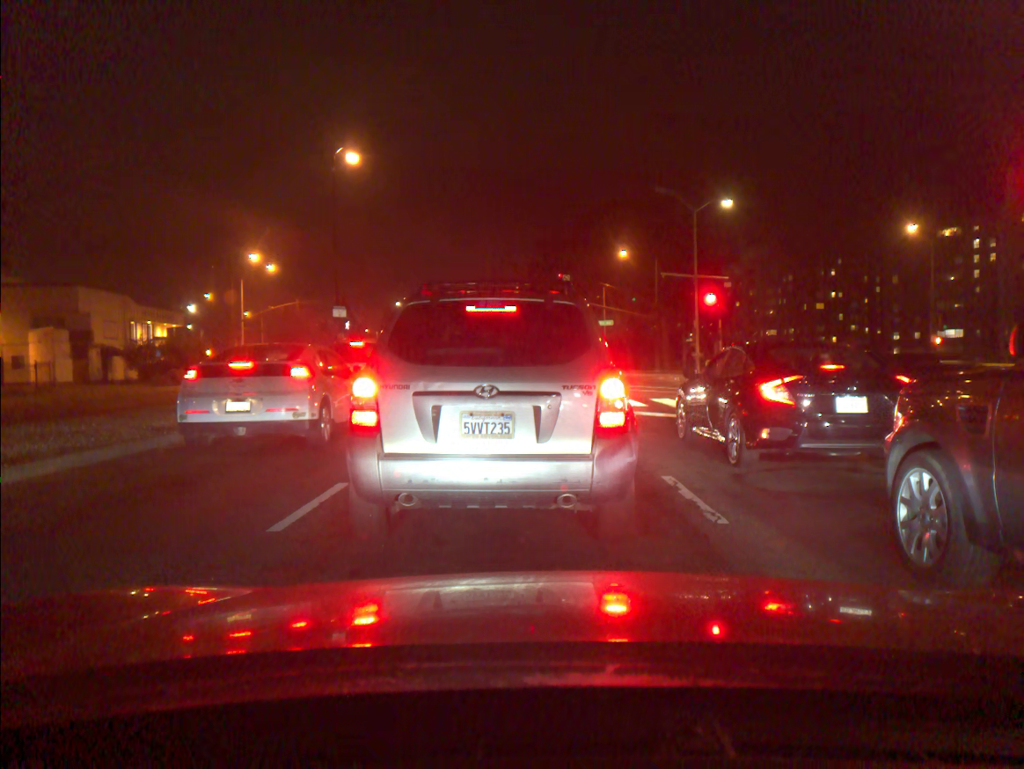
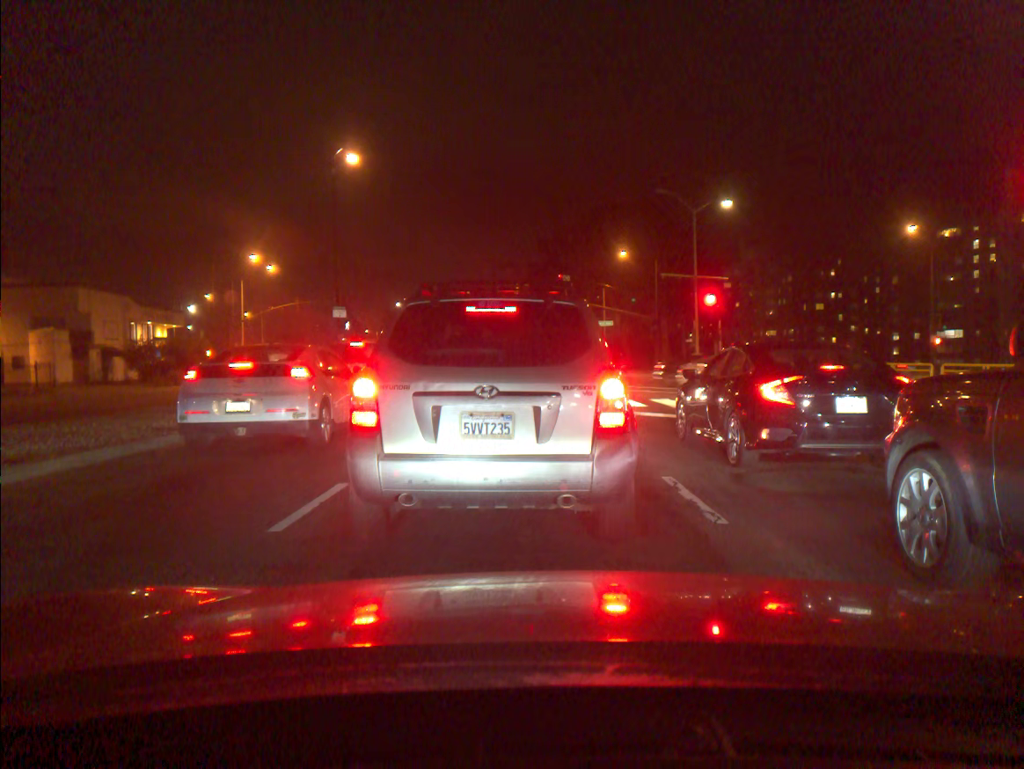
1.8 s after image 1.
(0.0, 0.0) m; -1°
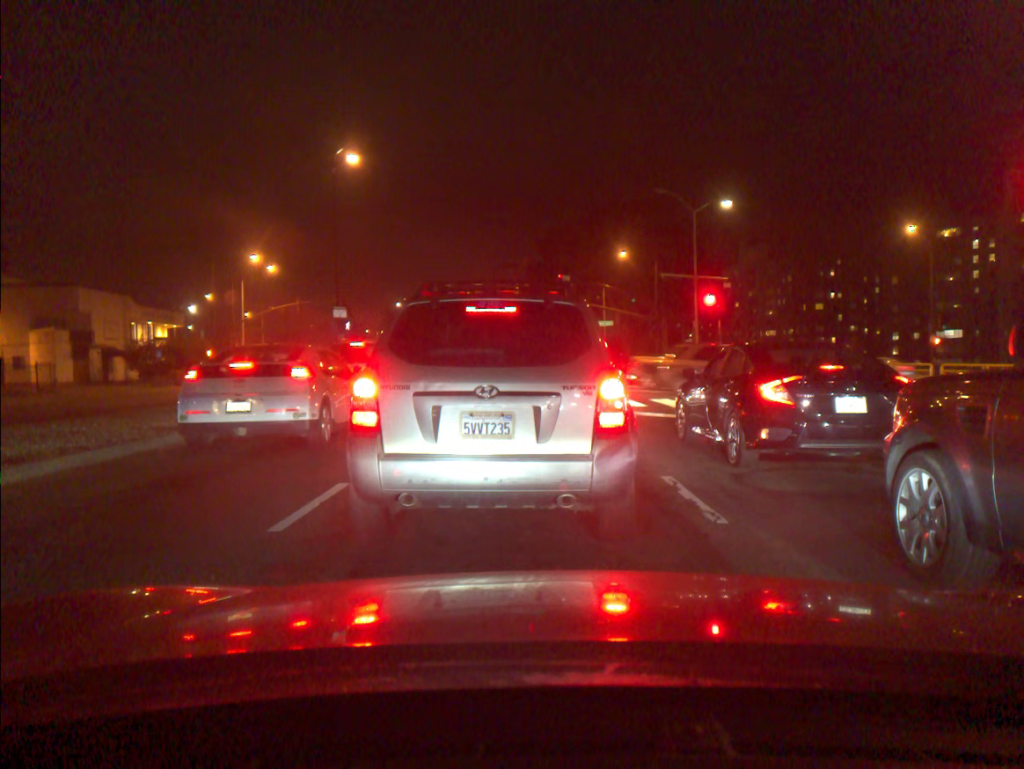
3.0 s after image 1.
(0.0, 0.0) m; 0°
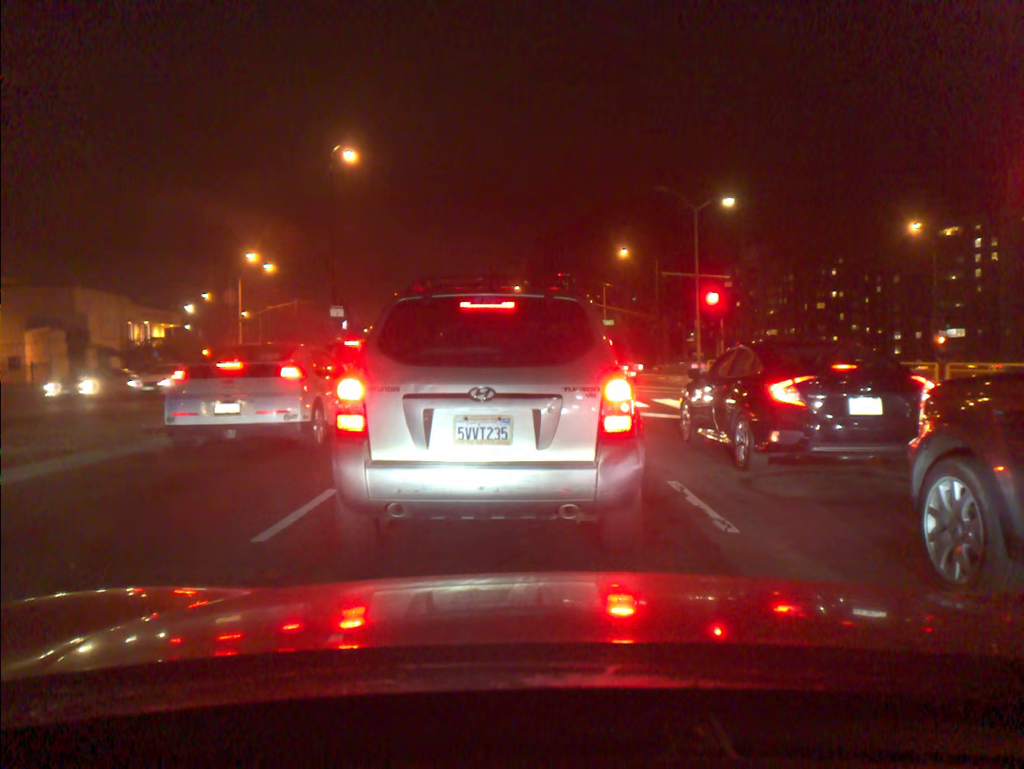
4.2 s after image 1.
(+0.1, +0.3) m; 0°
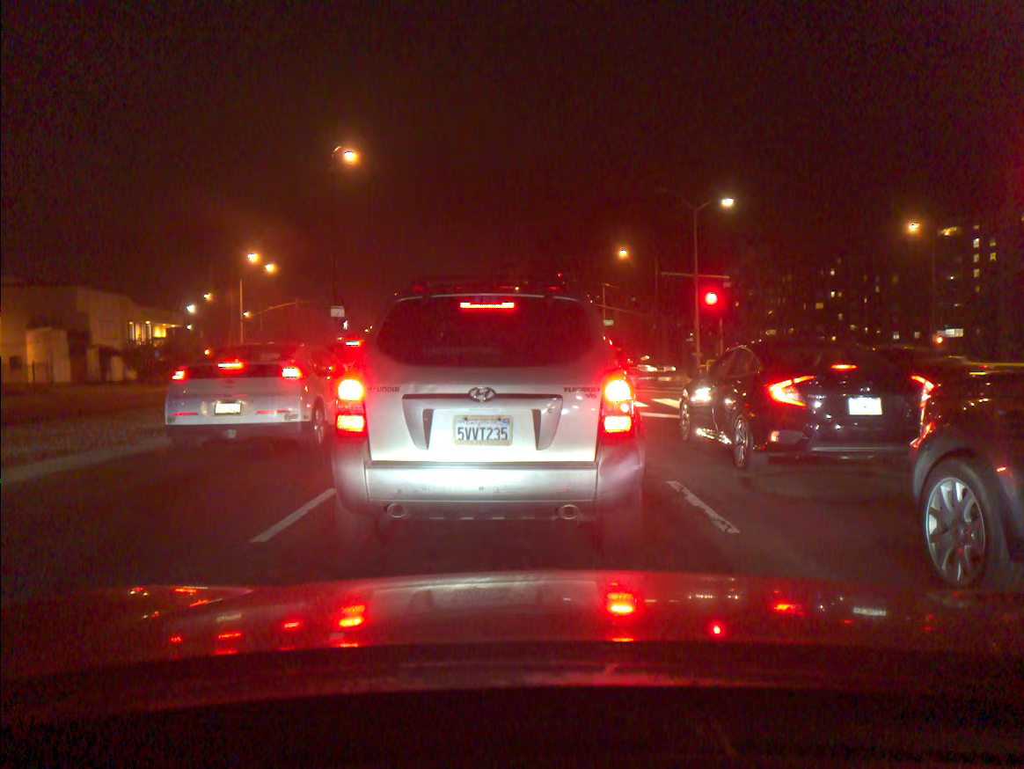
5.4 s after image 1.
(0.0, 0.0) m; 0°
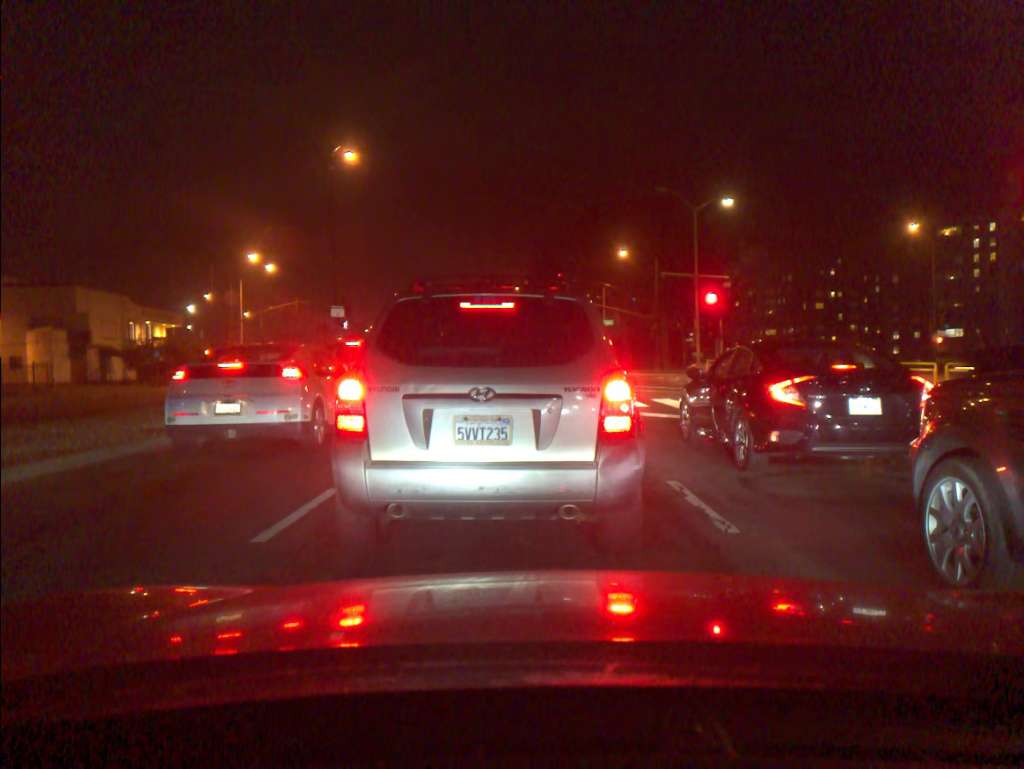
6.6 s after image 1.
(0.0, 0.0) m; 0°
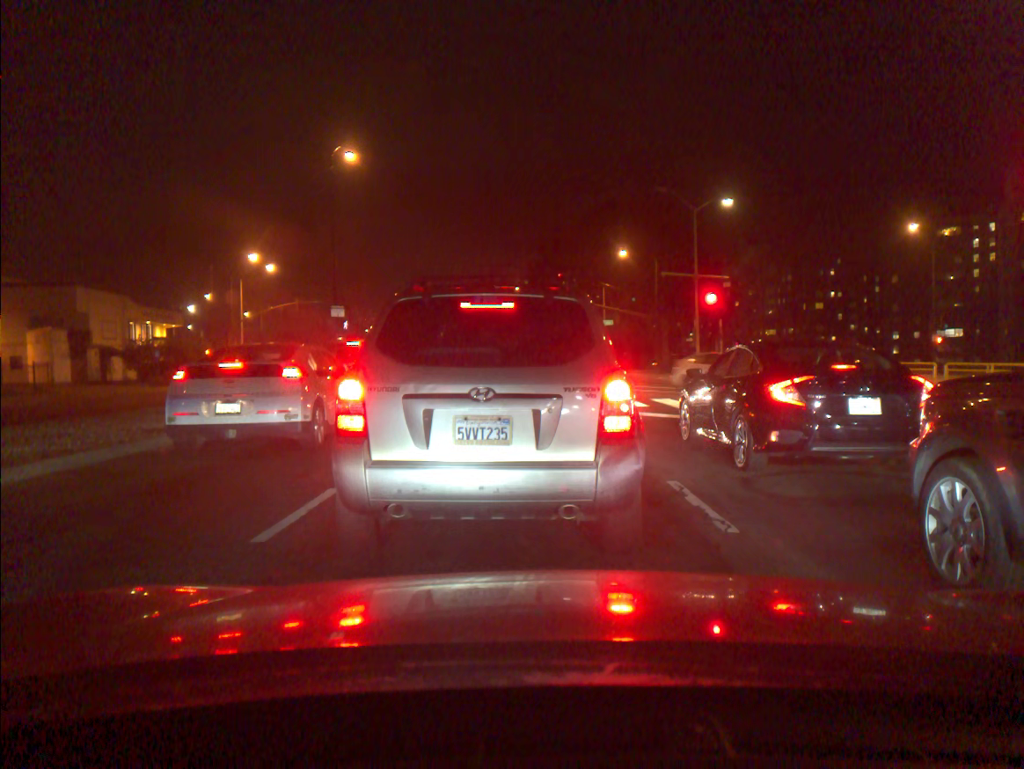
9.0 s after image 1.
(0.0, 0.0) m; -1°
